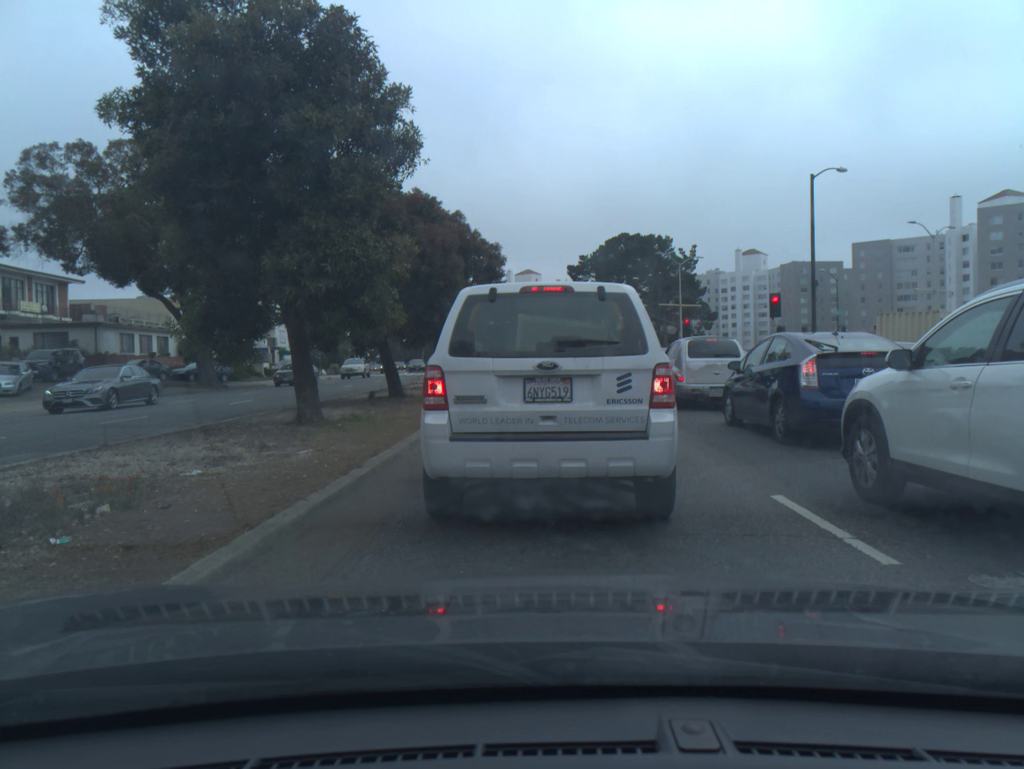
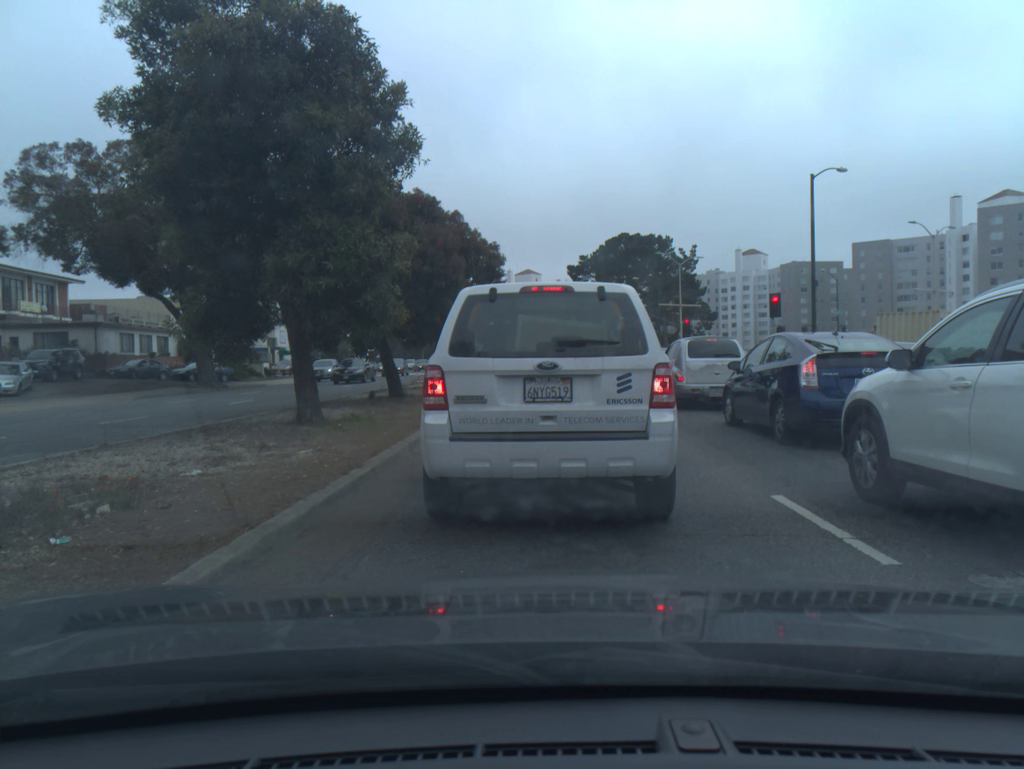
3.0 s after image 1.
(0.0, 0.0) m; 0°
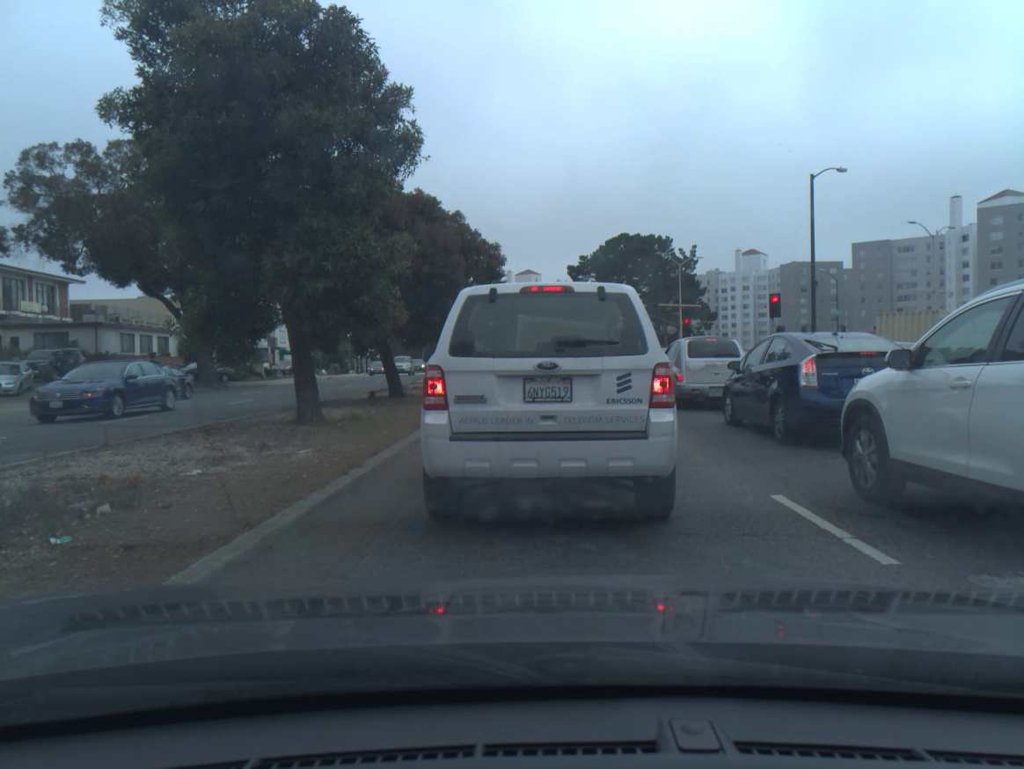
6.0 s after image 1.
(0.0, 0.0) m; 0°
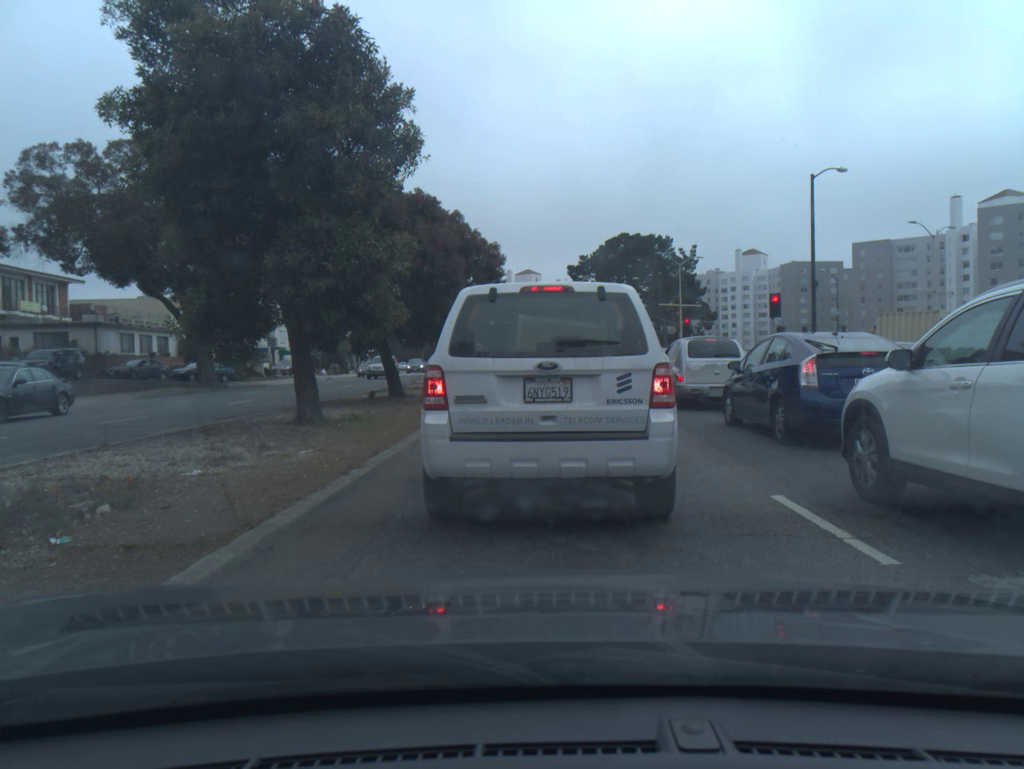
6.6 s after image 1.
(0.0, 0.0) m; 0°
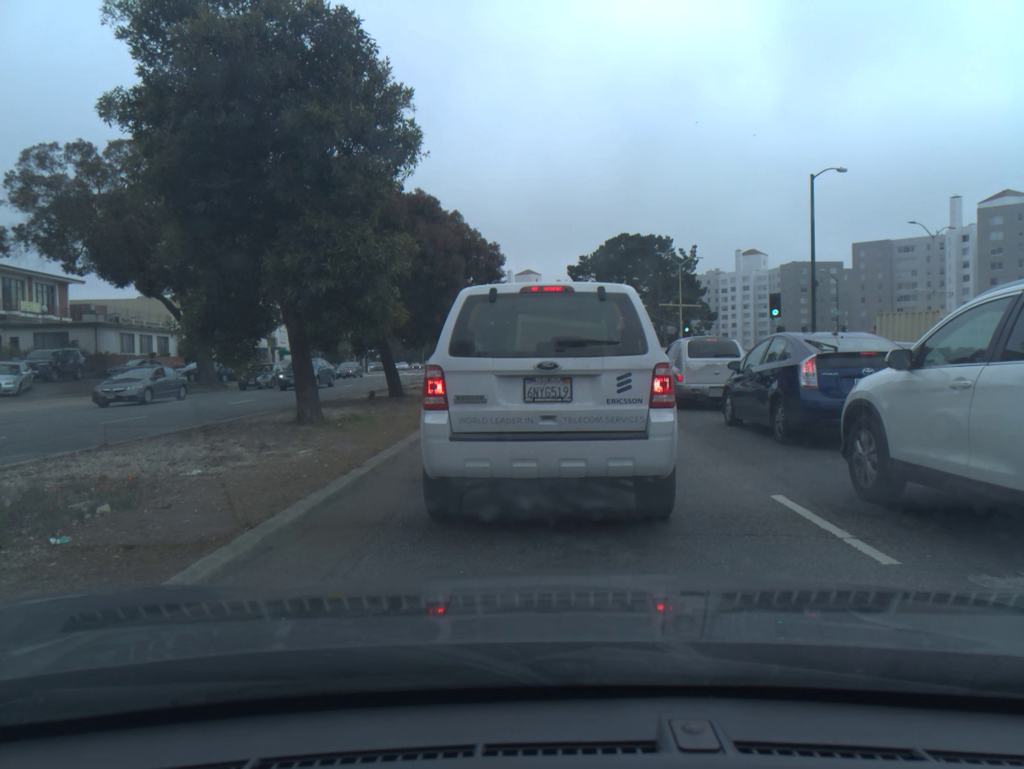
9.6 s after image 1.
(-0.1, 0.0) m; 0°
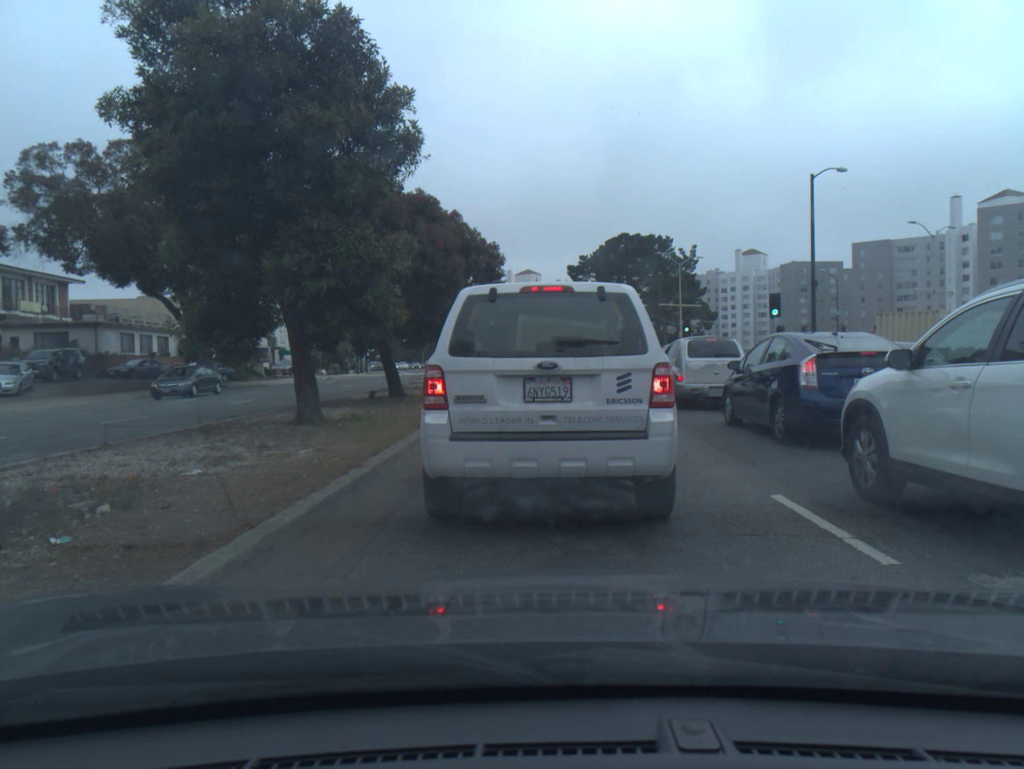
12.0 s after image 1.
(0.0, 0.0) m; 0°
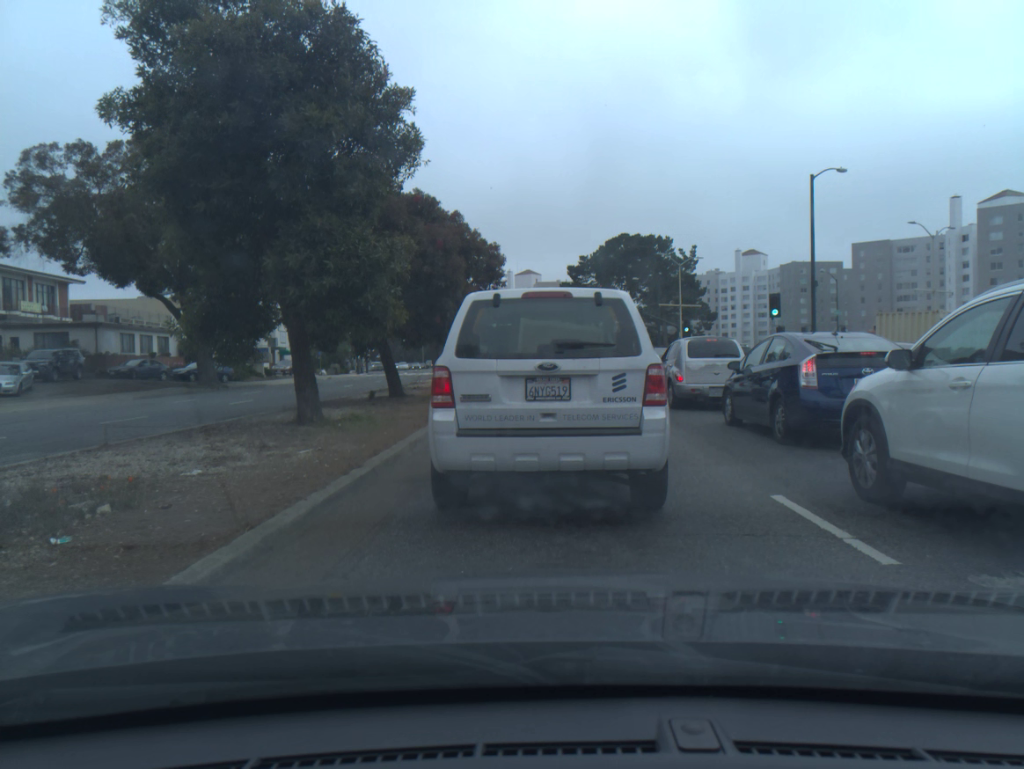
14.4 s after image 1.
(0.0, 0.0) m; 0°
